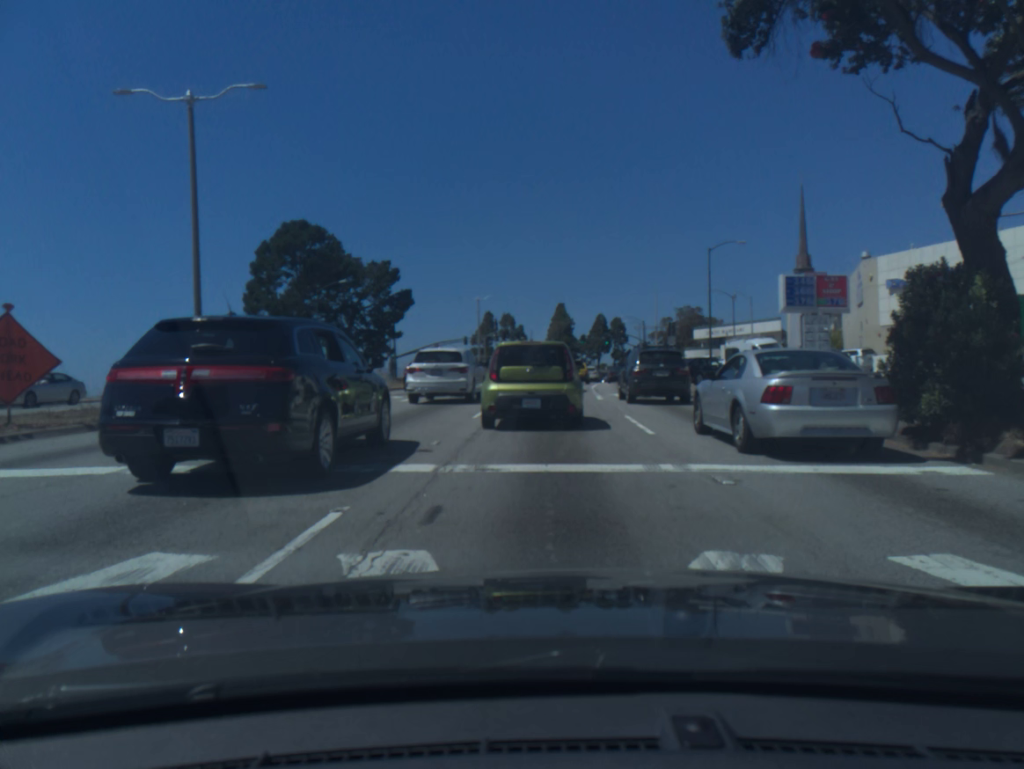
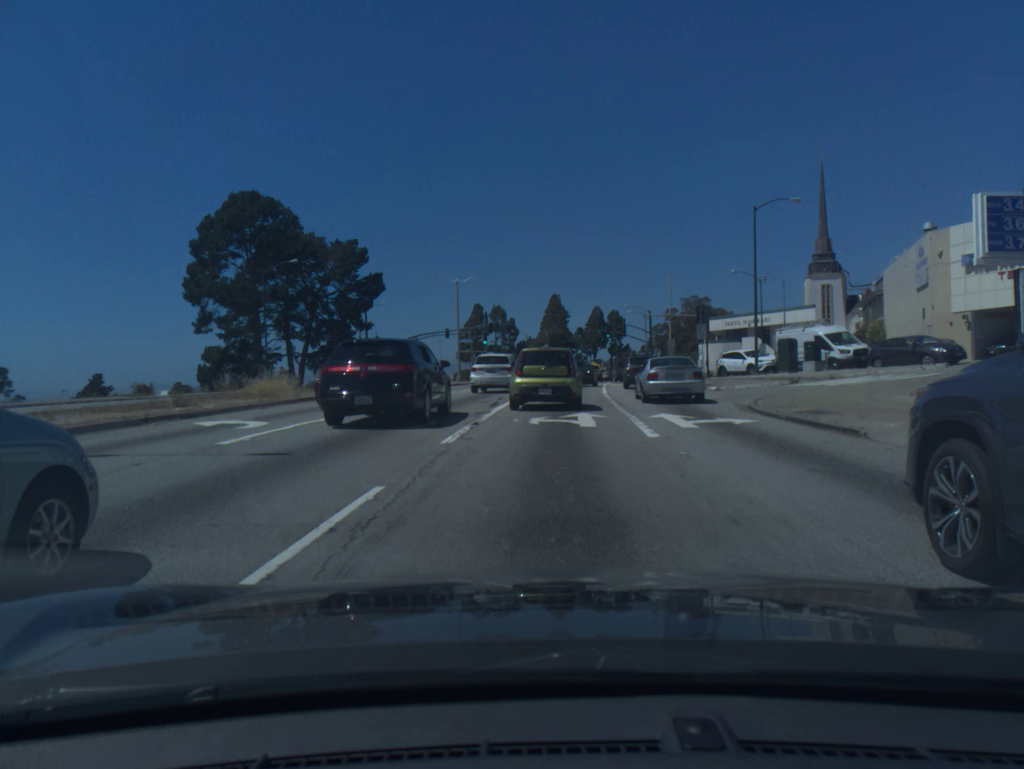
(-0.1, +13.7) m; 0°
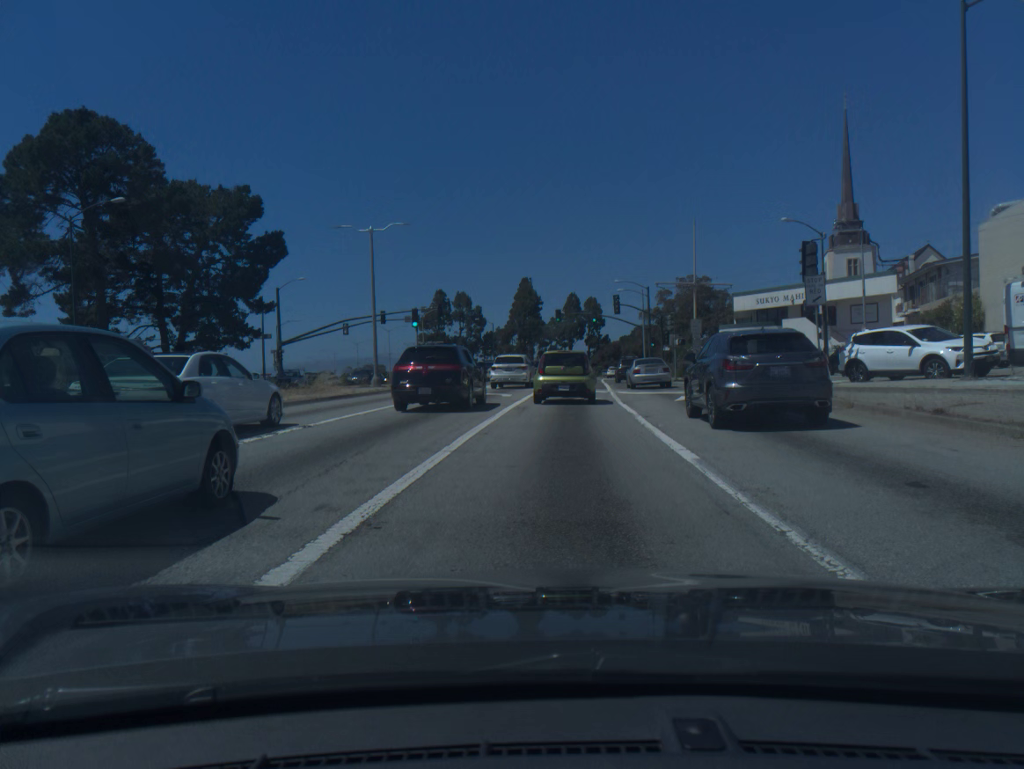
(+0.1, +24.1) m; +1°
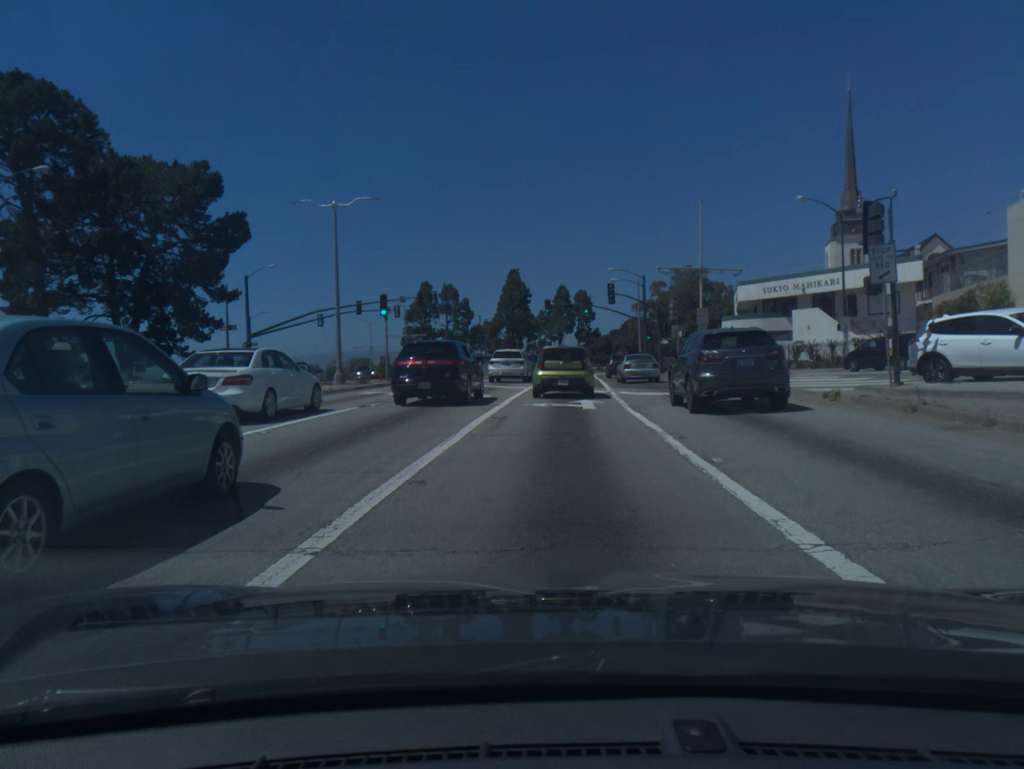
(0.0, +5.6) m; +1°
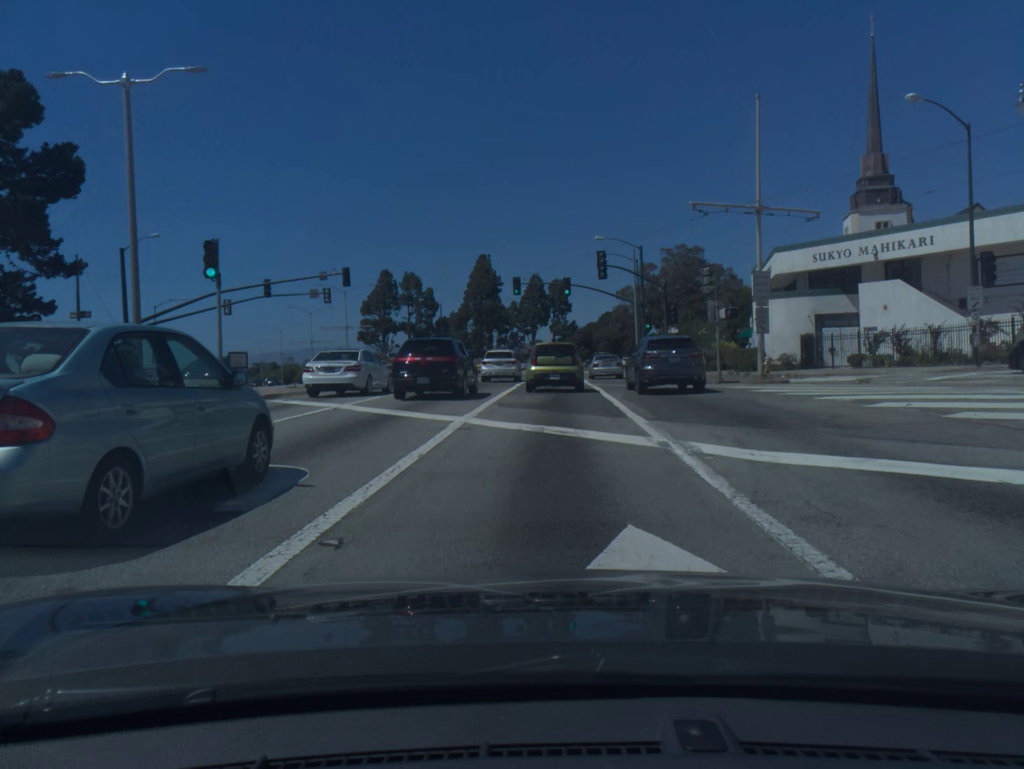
(+0.3, +17.1) m; +2°
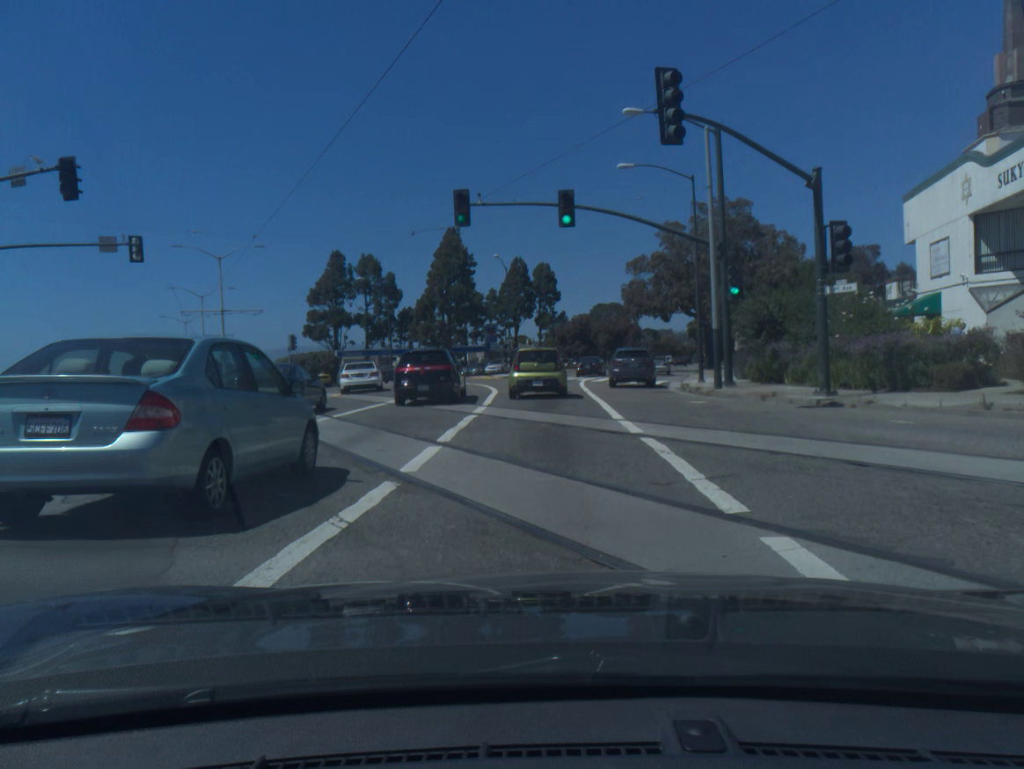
(+0.3, +30.1) m; +1°
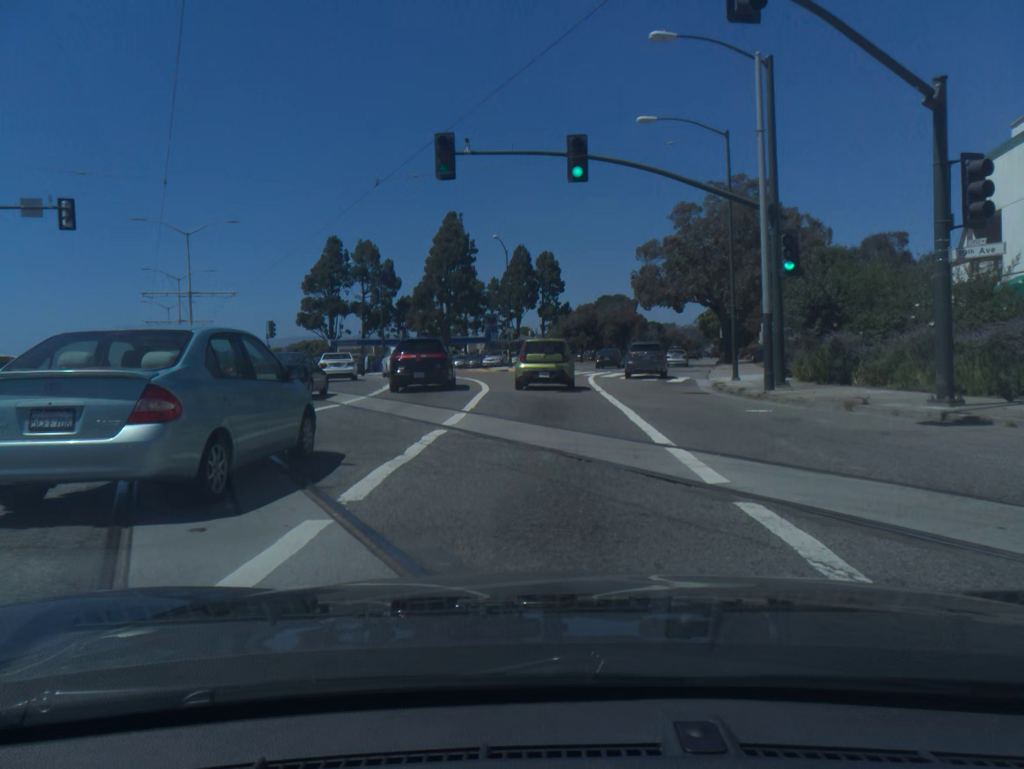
(0.0, +6.0) m; -1°
